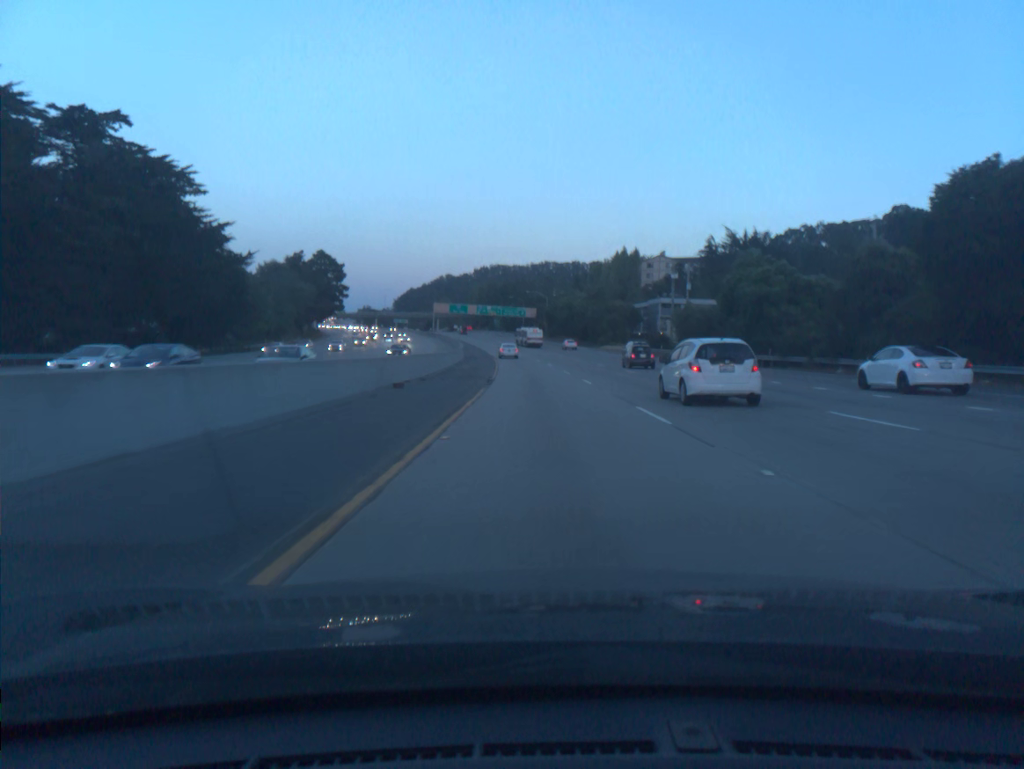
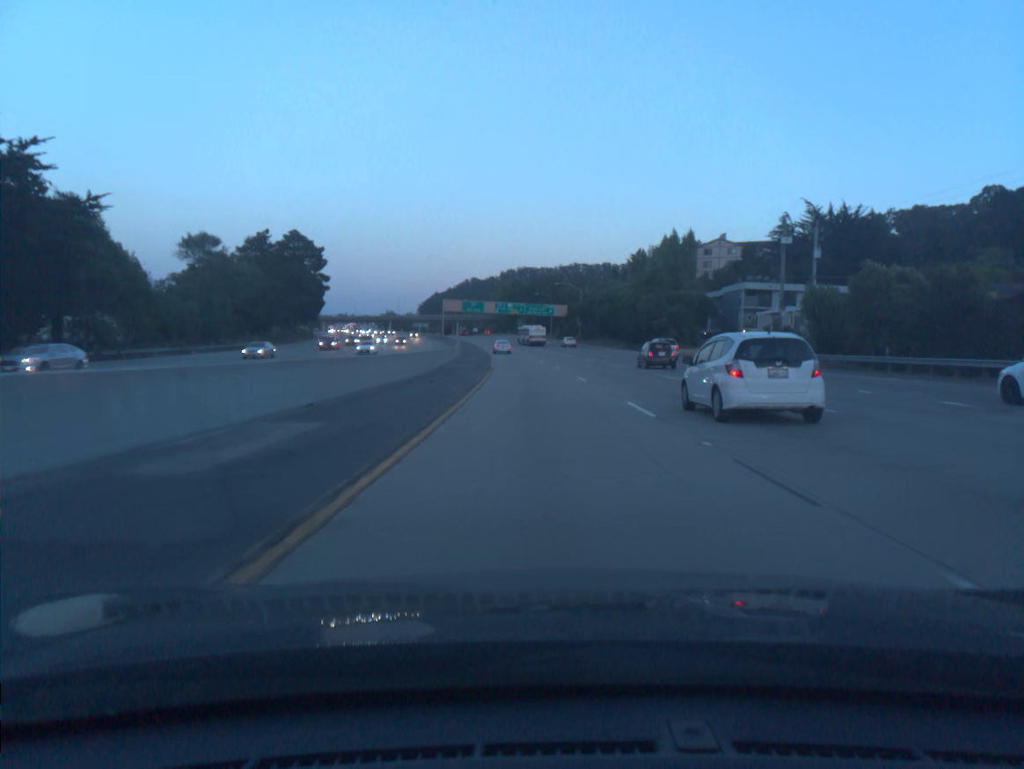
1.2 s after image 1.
(-0.7, +39.4) m; -2°
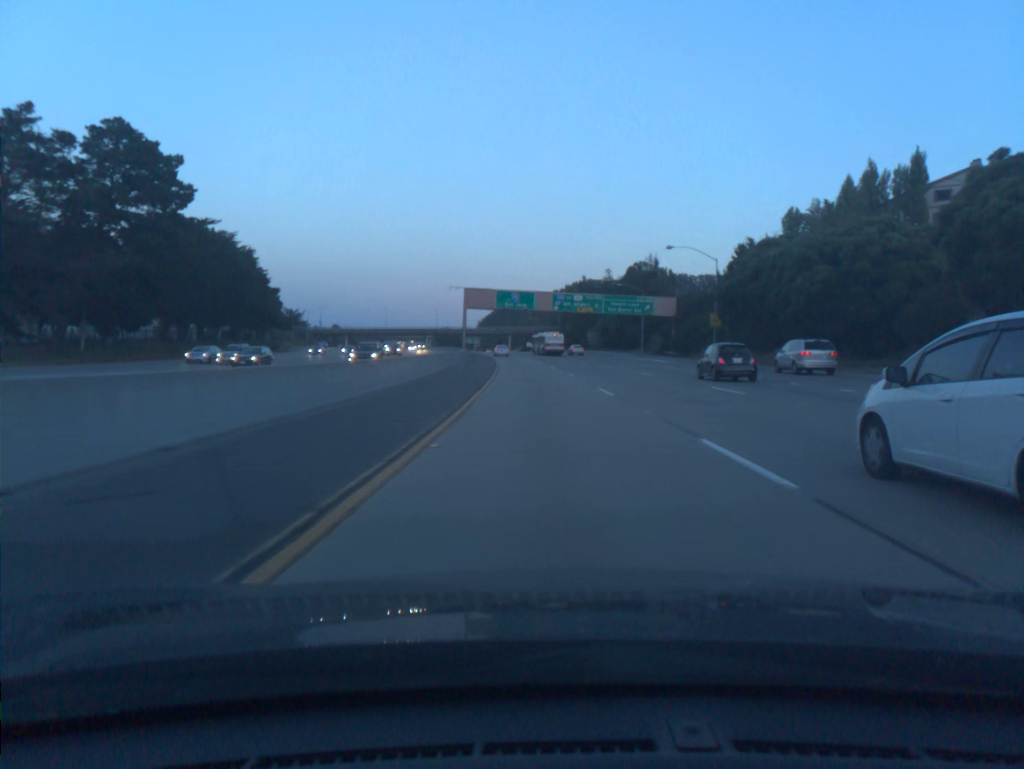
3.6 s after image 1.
(-3.4, +78.3) m; -5°
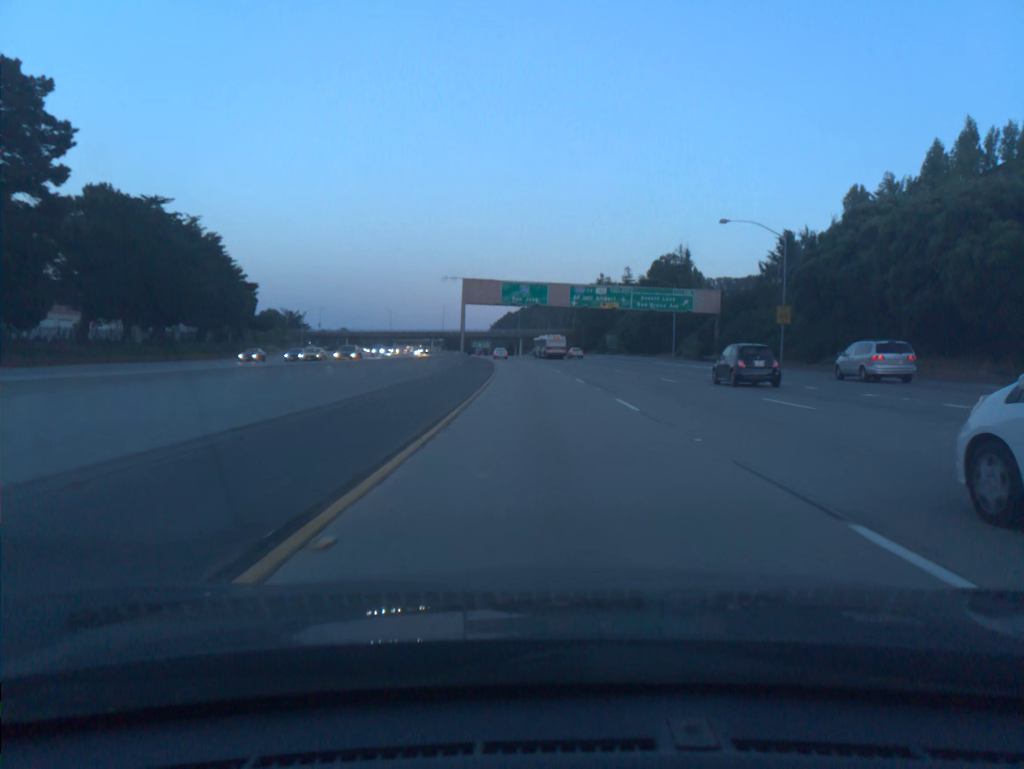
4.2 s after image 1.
(-0.2, +19.5) m; -1°
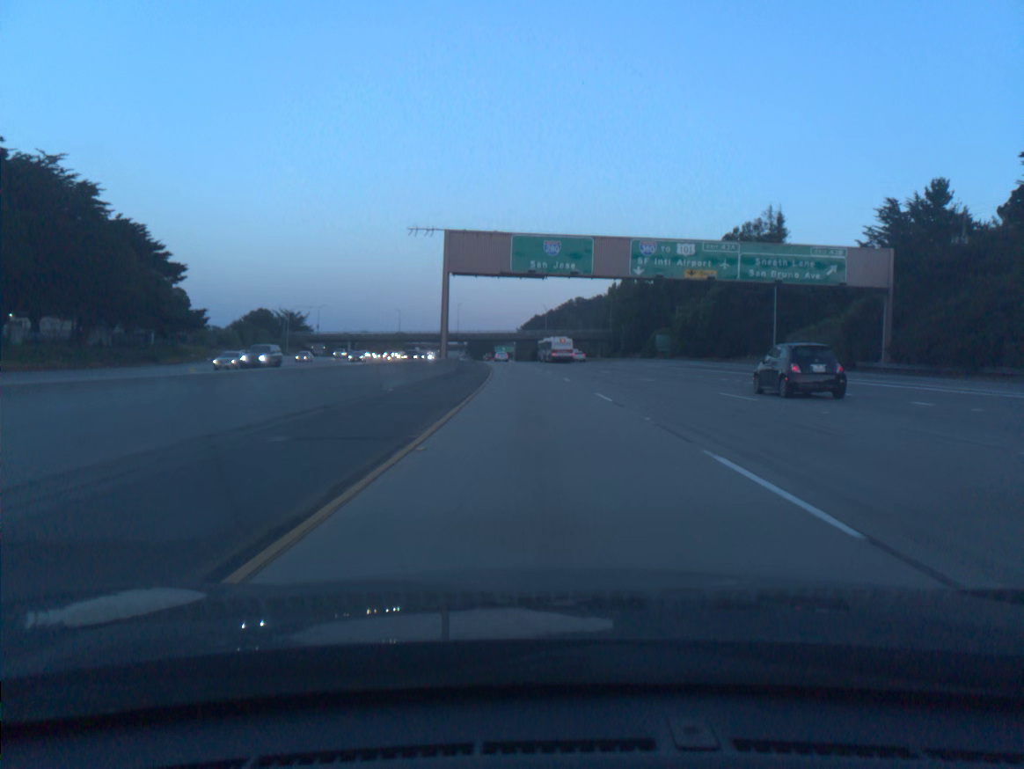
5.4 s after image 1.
(-0.6, +38.9) m; -2°
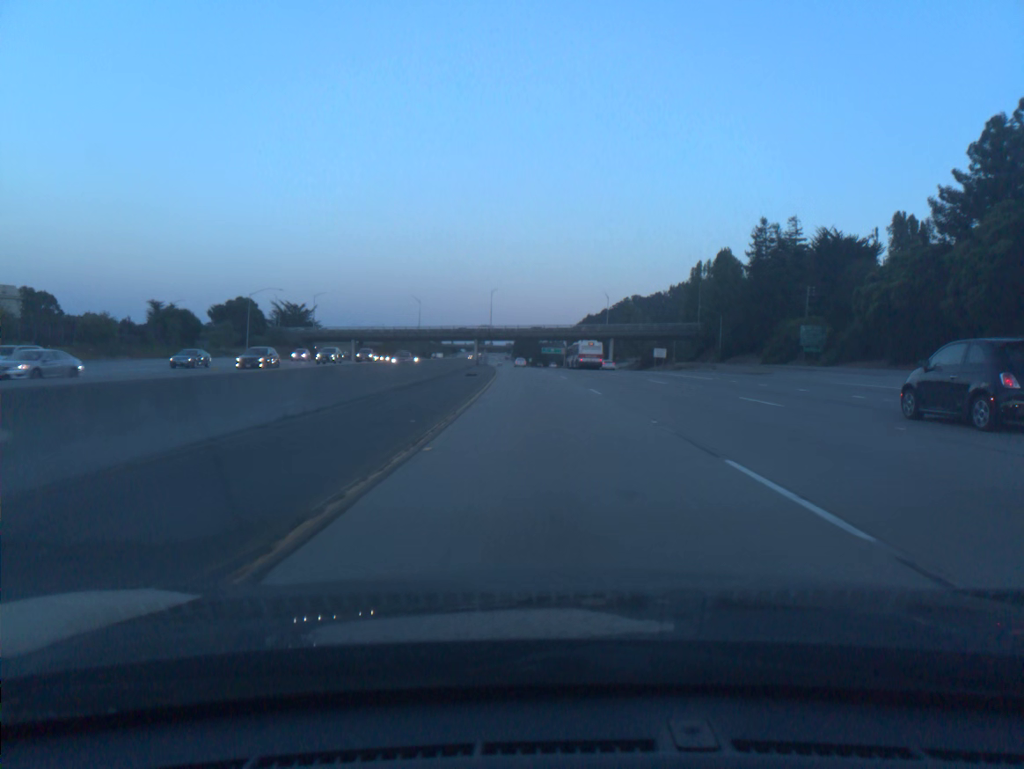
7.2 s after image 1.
(-1.9, +58.2) m; -4°
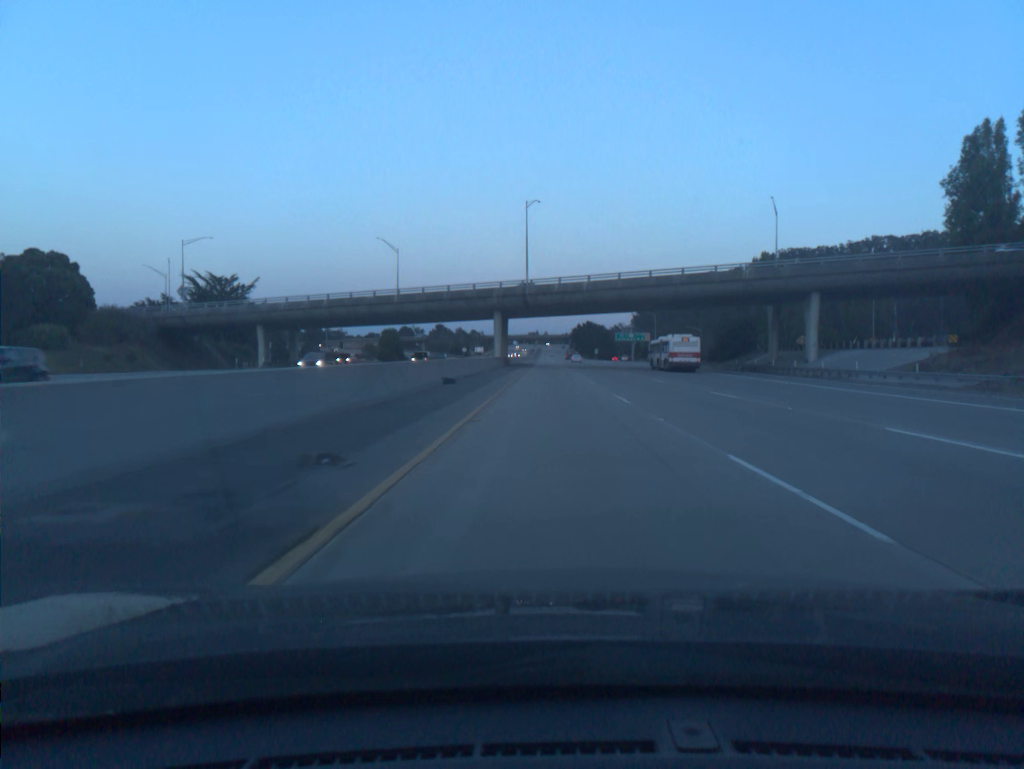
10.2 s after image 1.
(-4.1, +97.8) m; -4°
